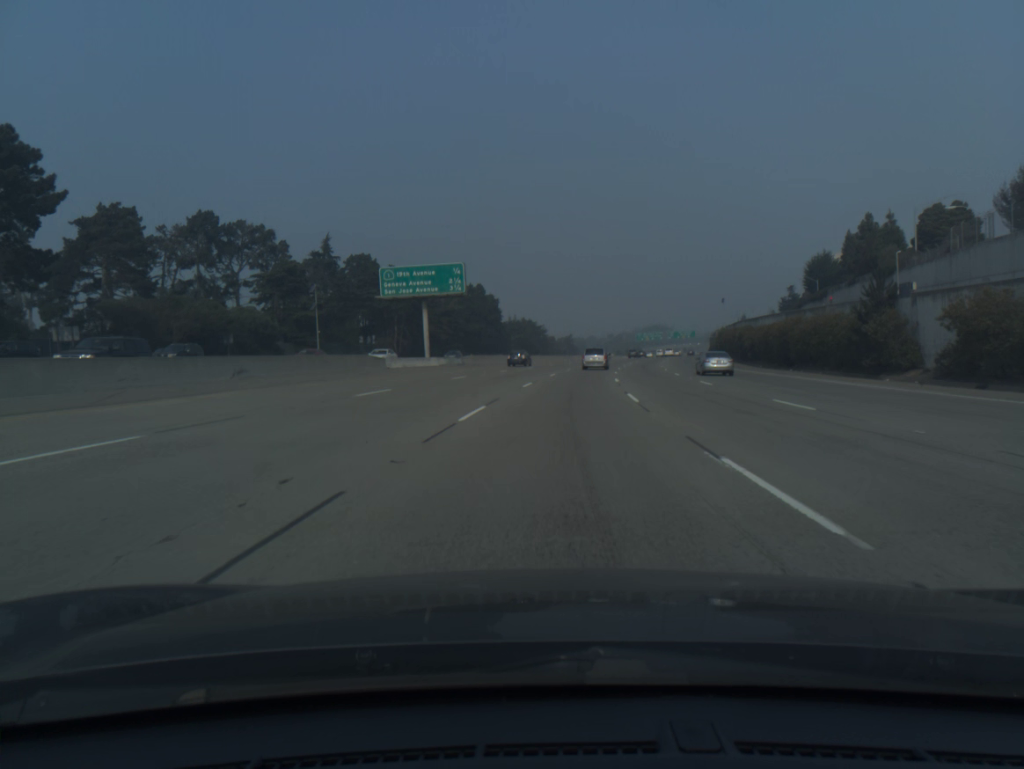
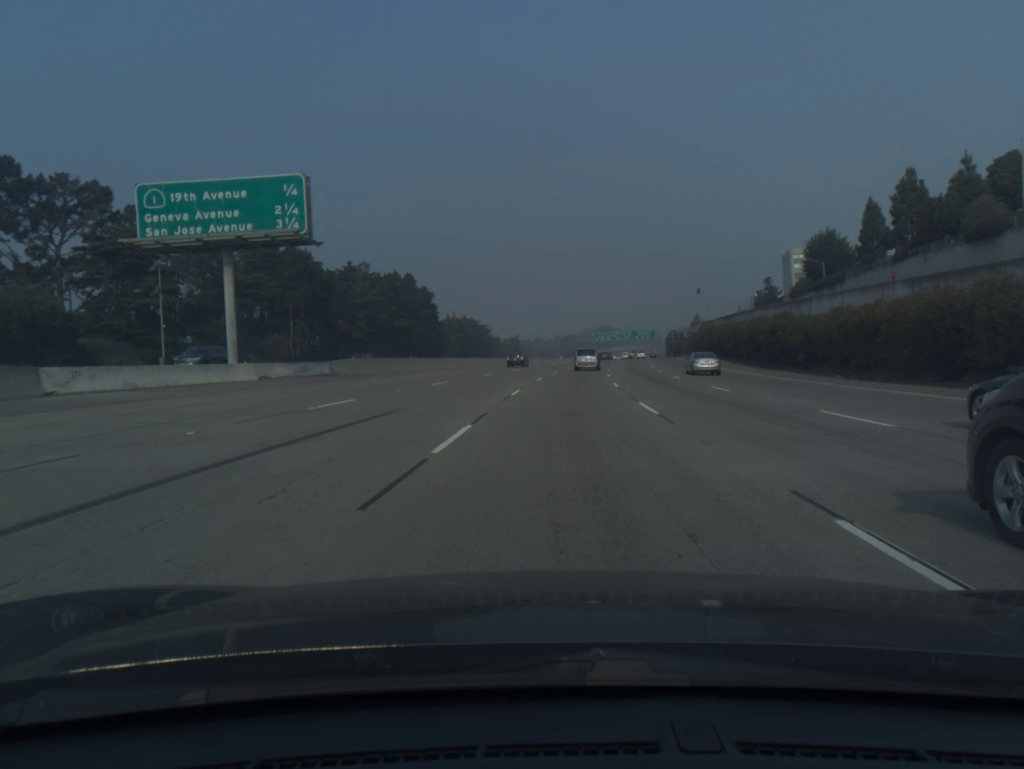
(+1.1, +32.9) m; +4°
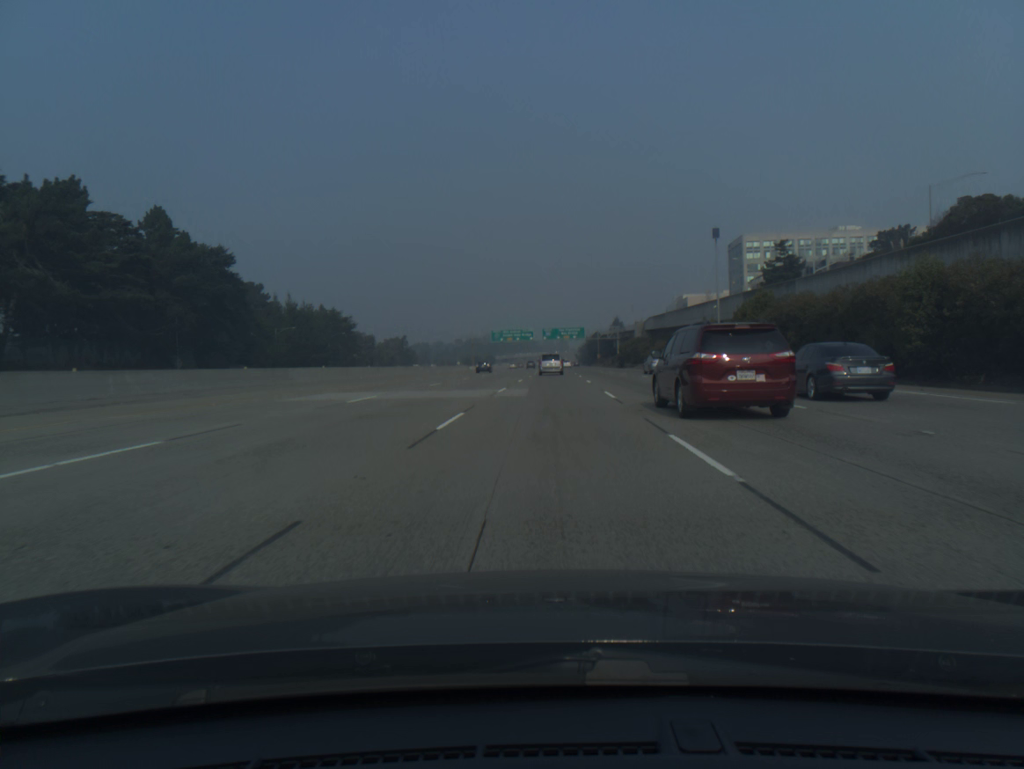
(+5.7, +82.0) m; +7°
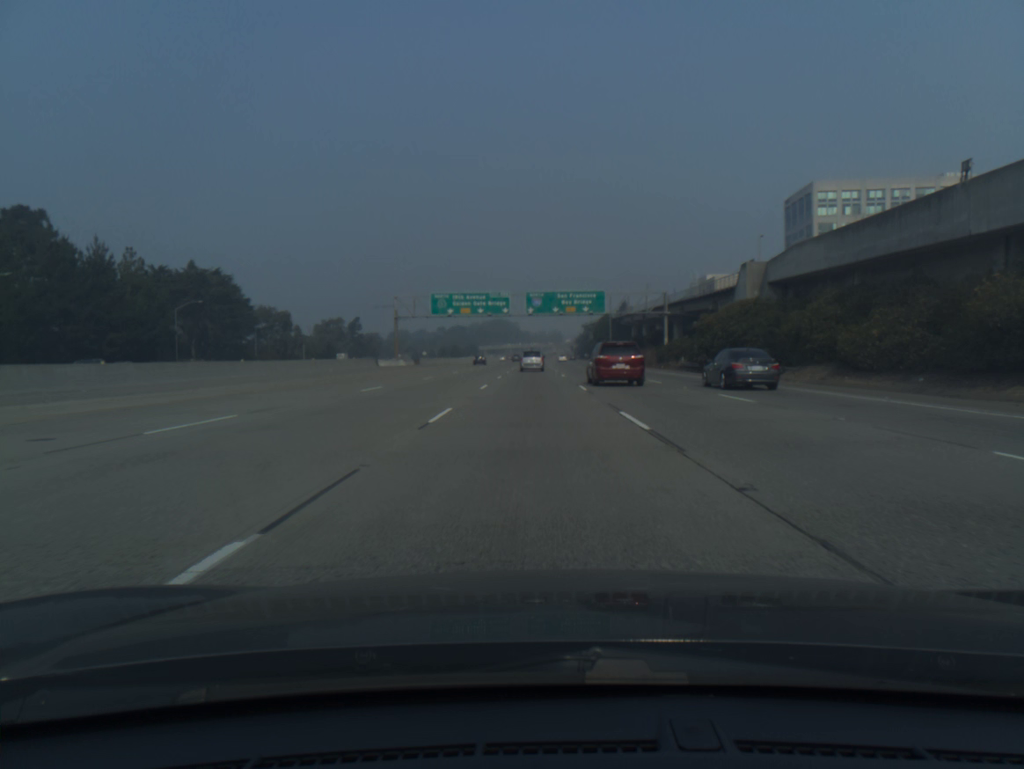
(+1.3, +82.4) m; +1°
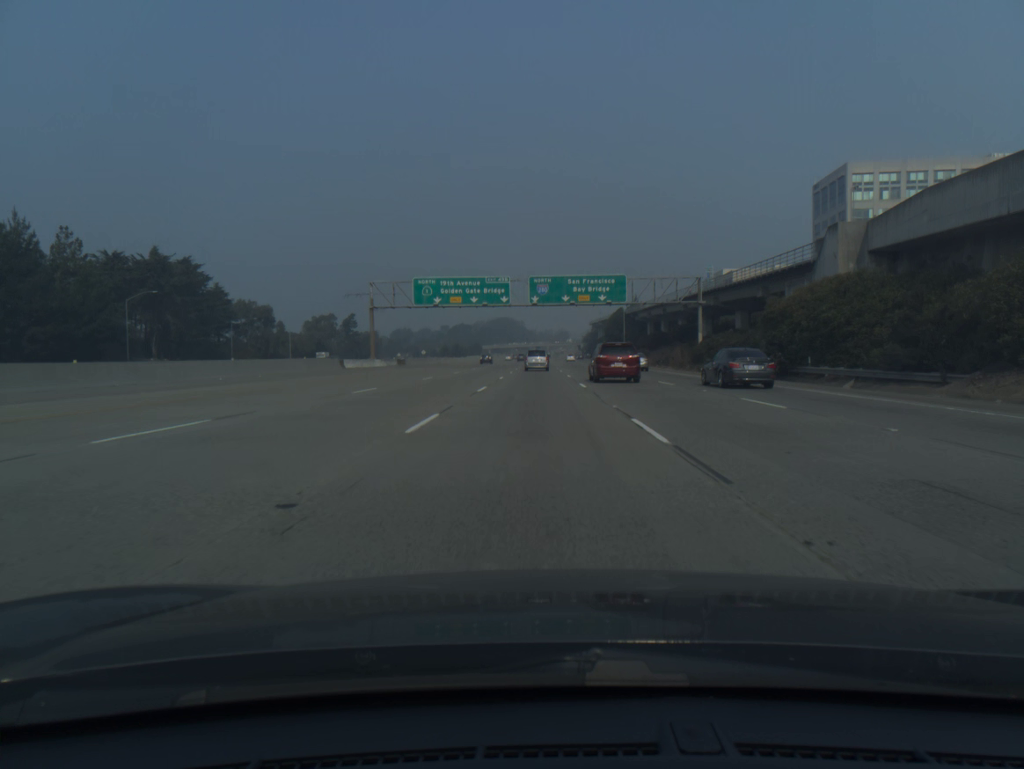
(-0.1, +16.6) m; 0°
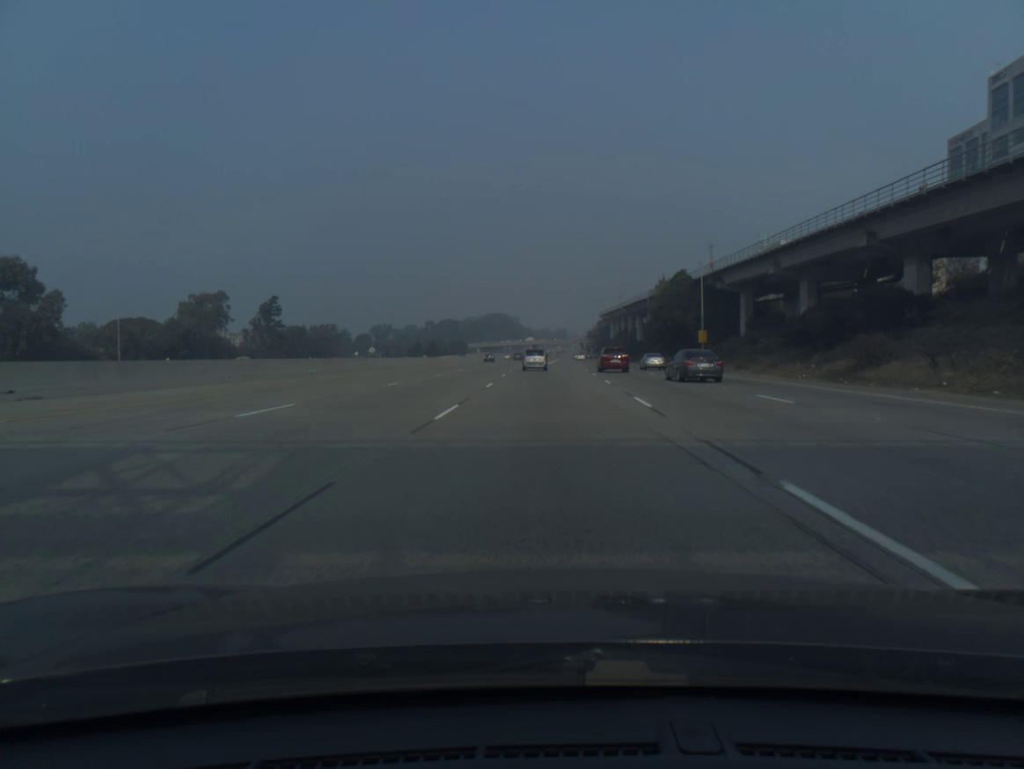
(-0.4, +83.1) m; 0°
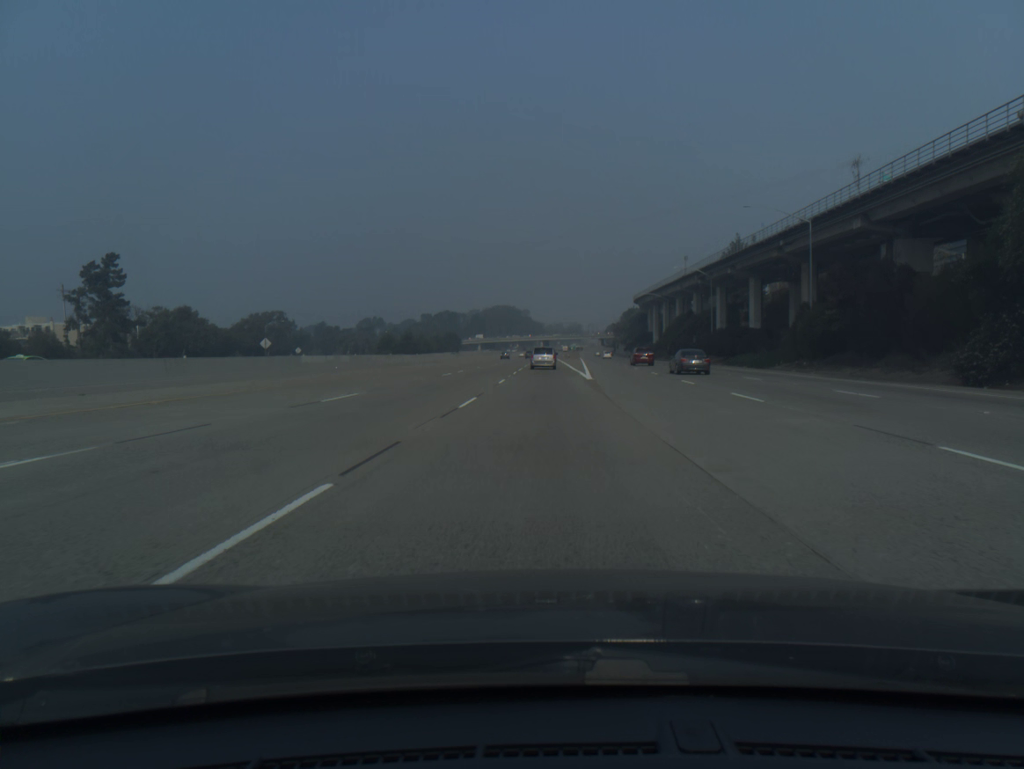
(-0.4, +82.5) m; -1°
